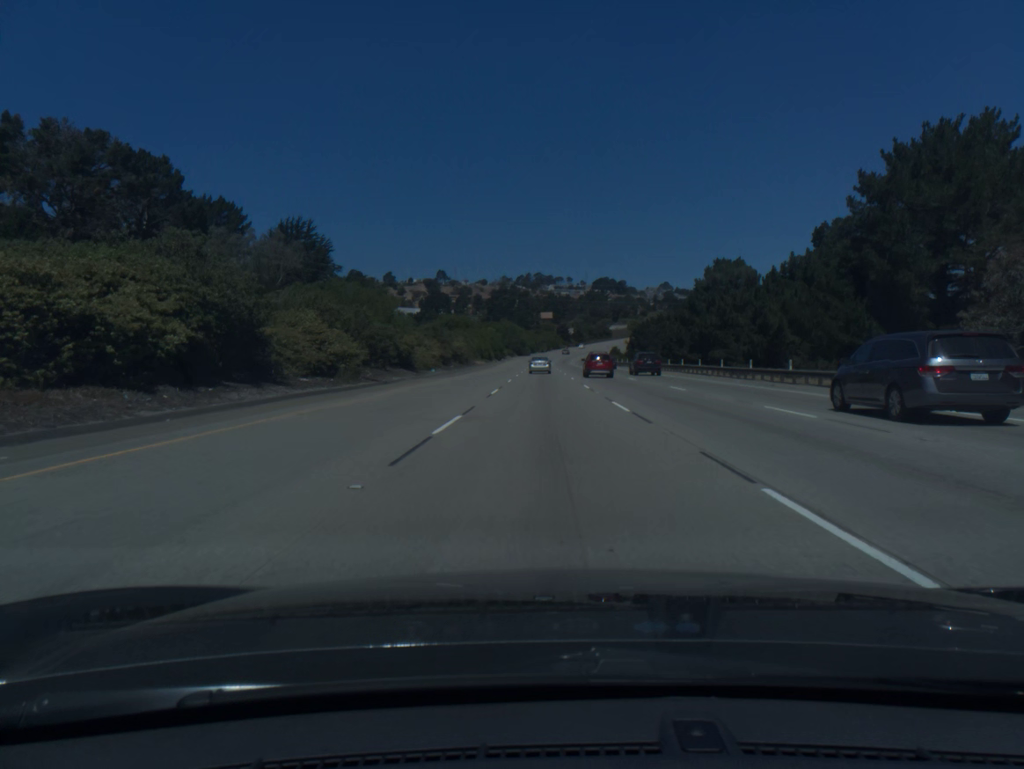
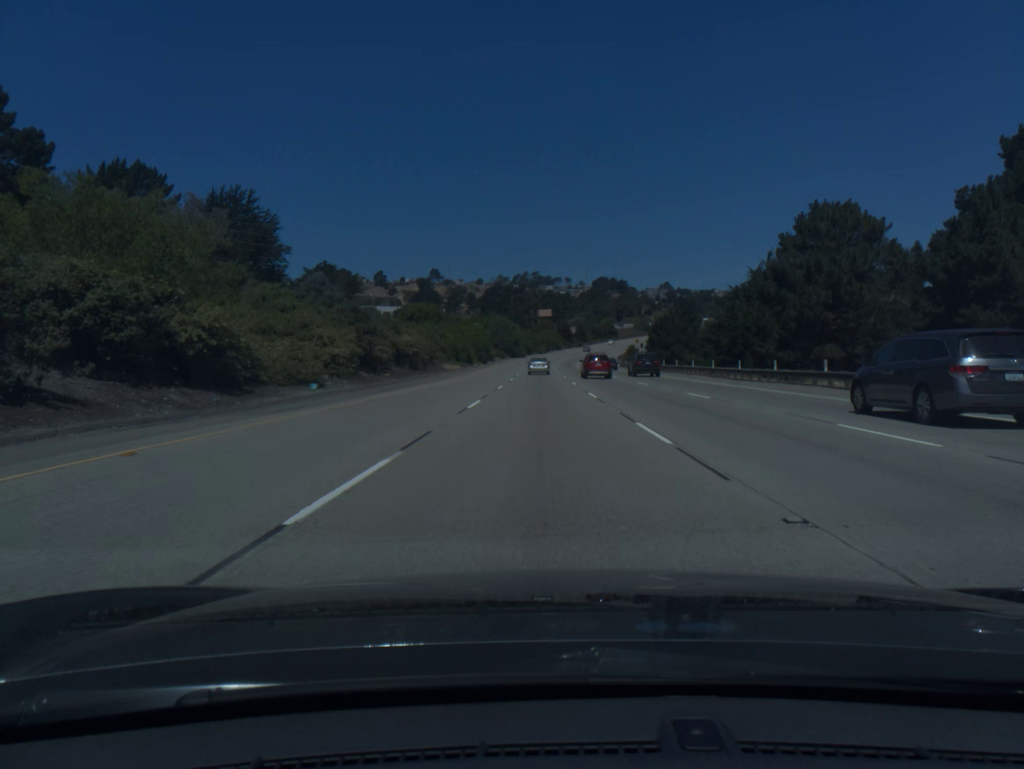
(+0.1, +35.8) m; 0°
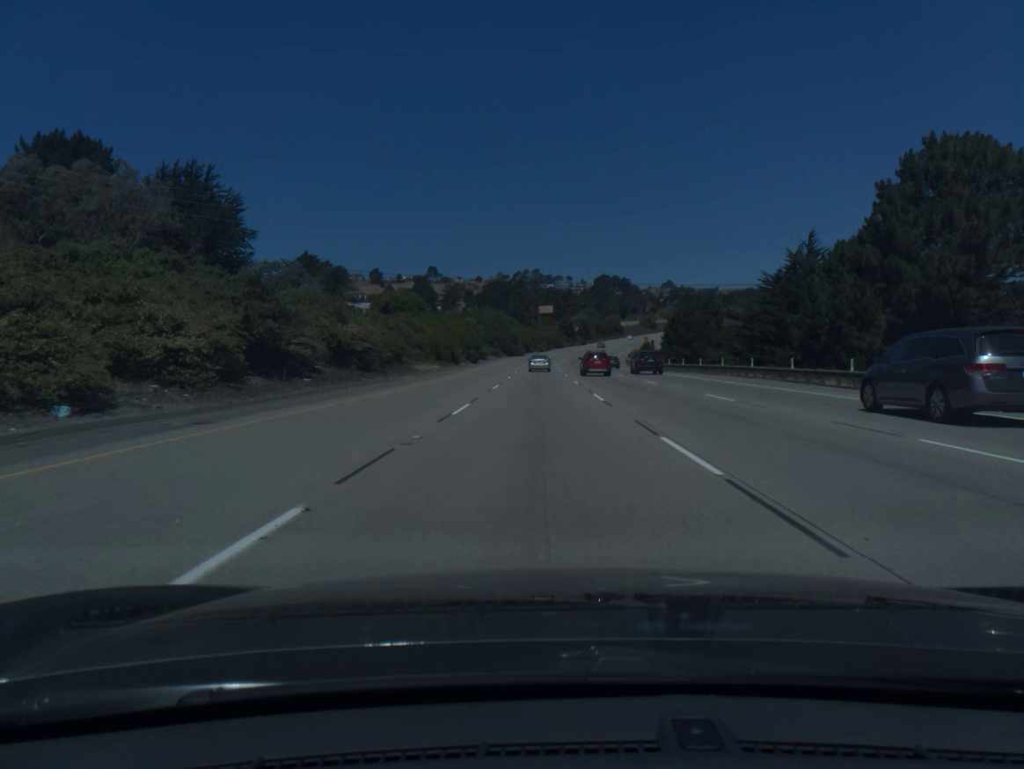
(0.0, +17.9) m; 0°
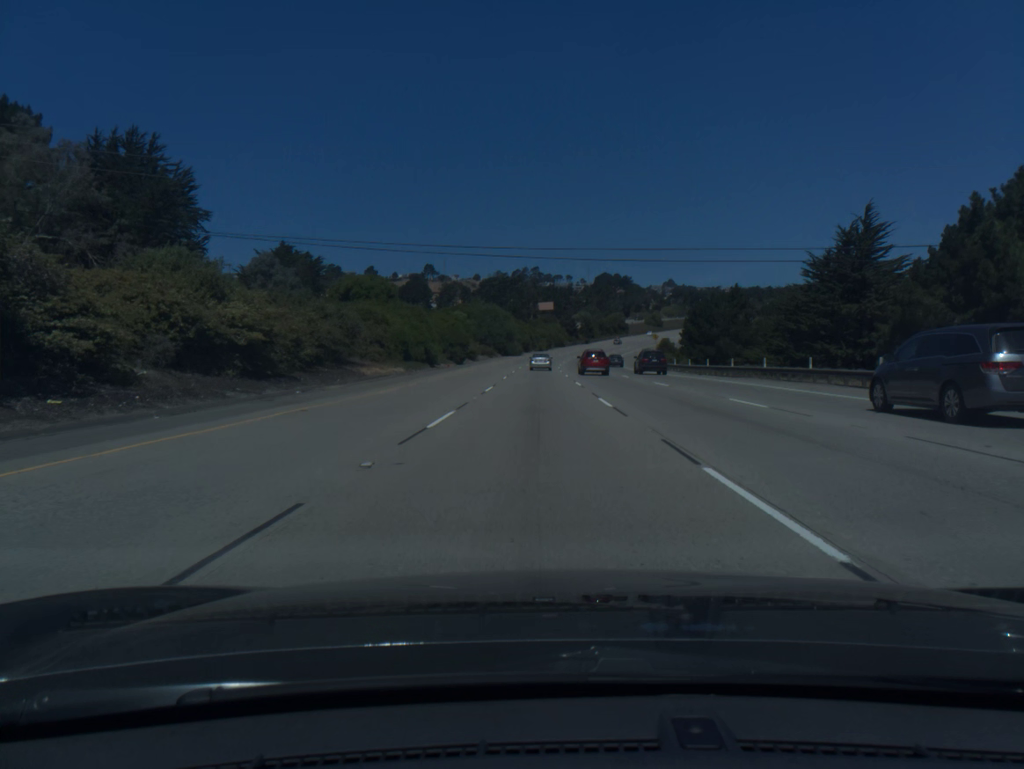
(0.0, +17.9) m; 0°
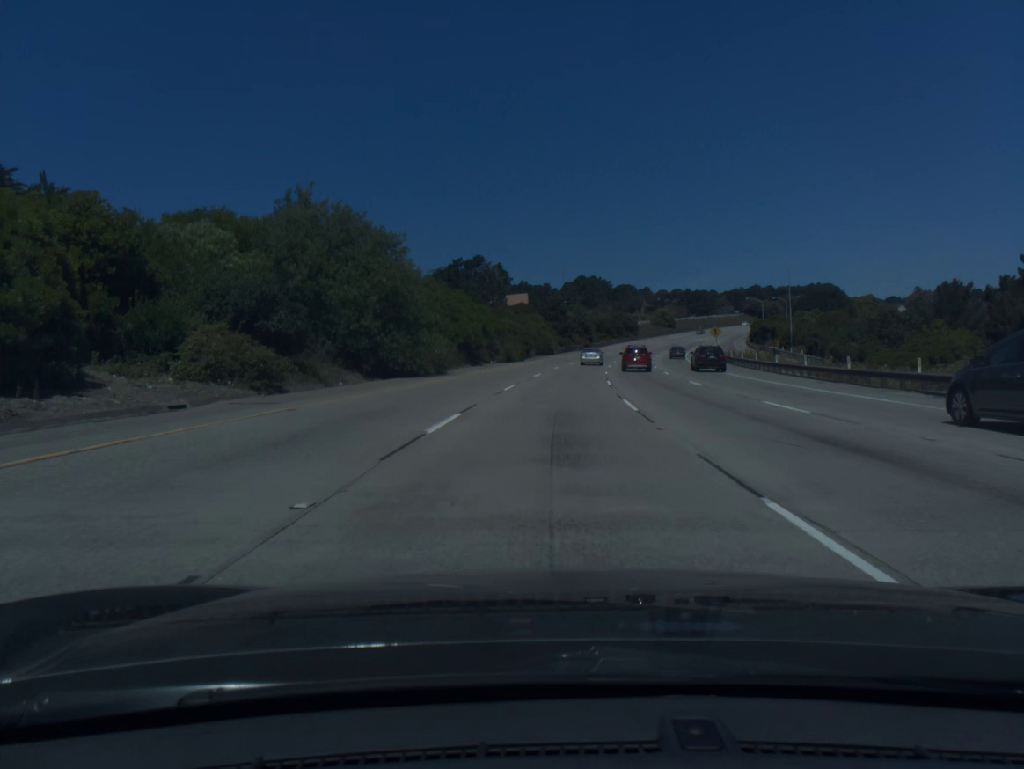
(+0.3, +89.6) m; +2°
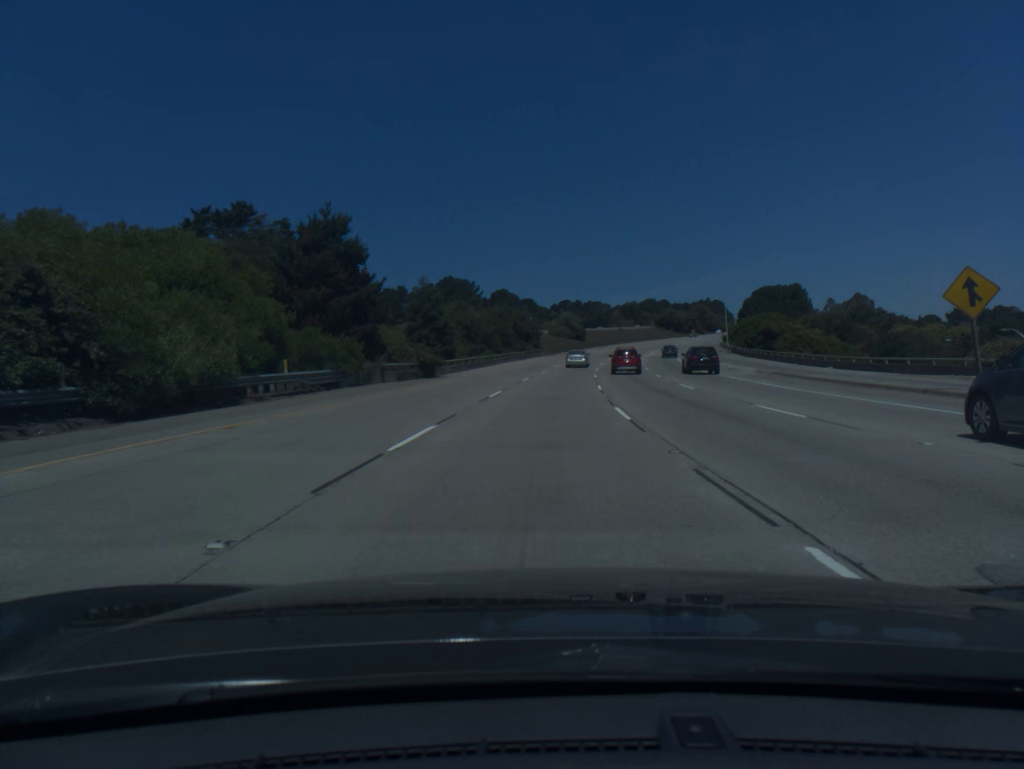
(+7.1, +88.6) m; +9°
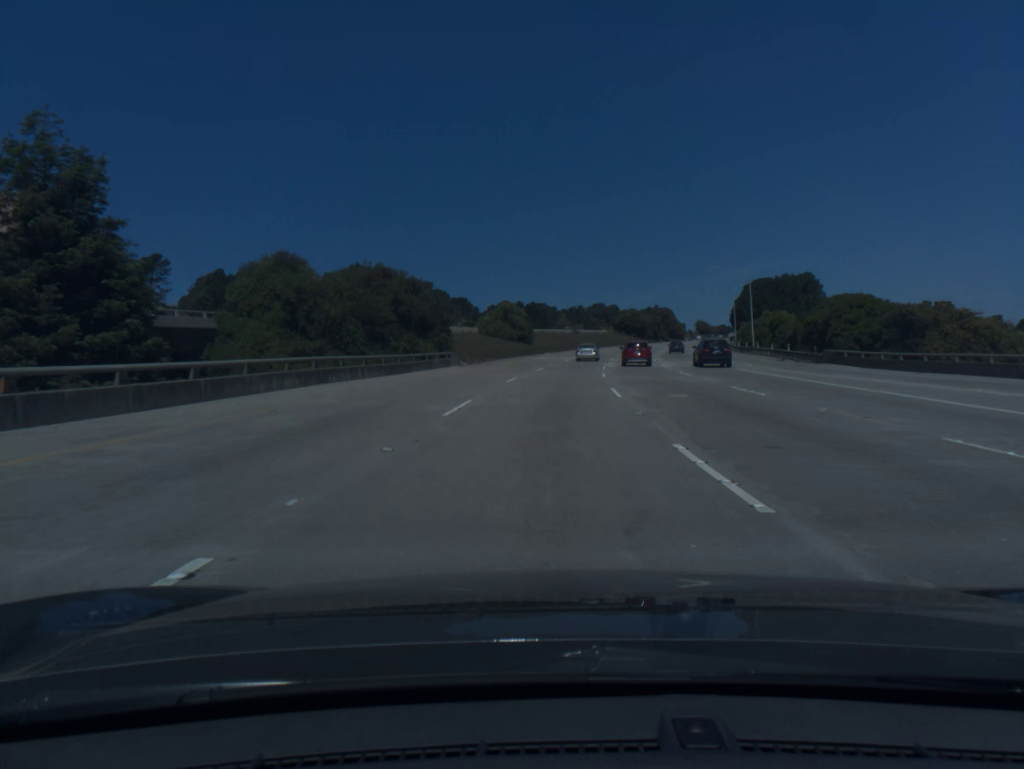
(+1.9, +52.8) m; +4°
